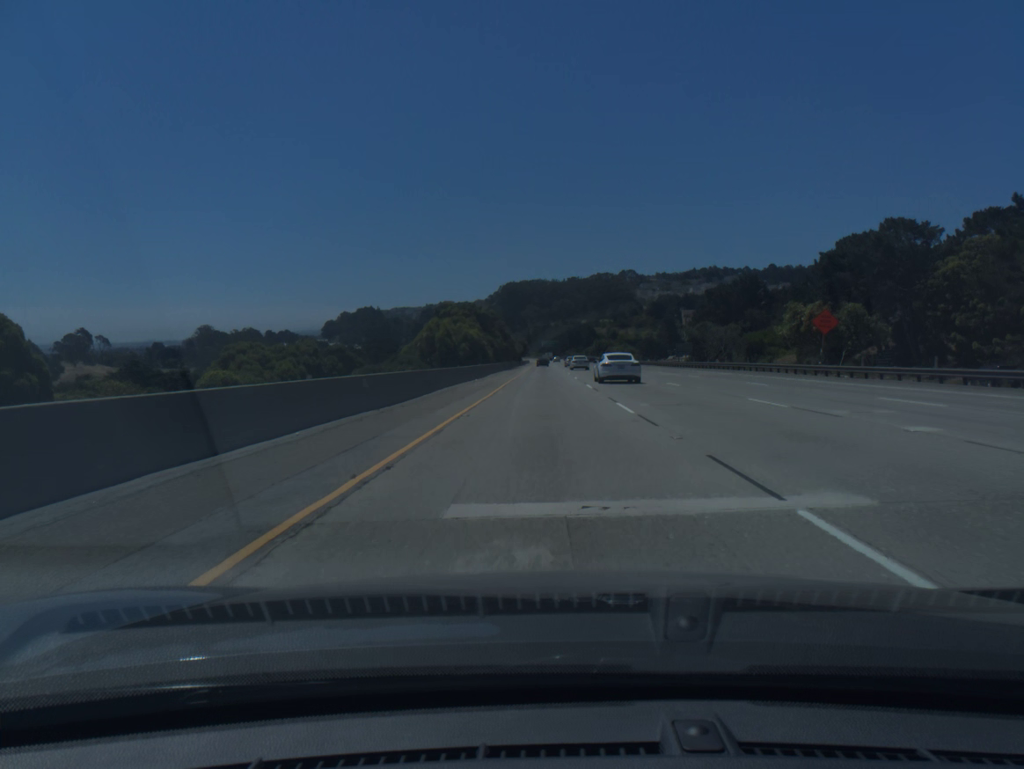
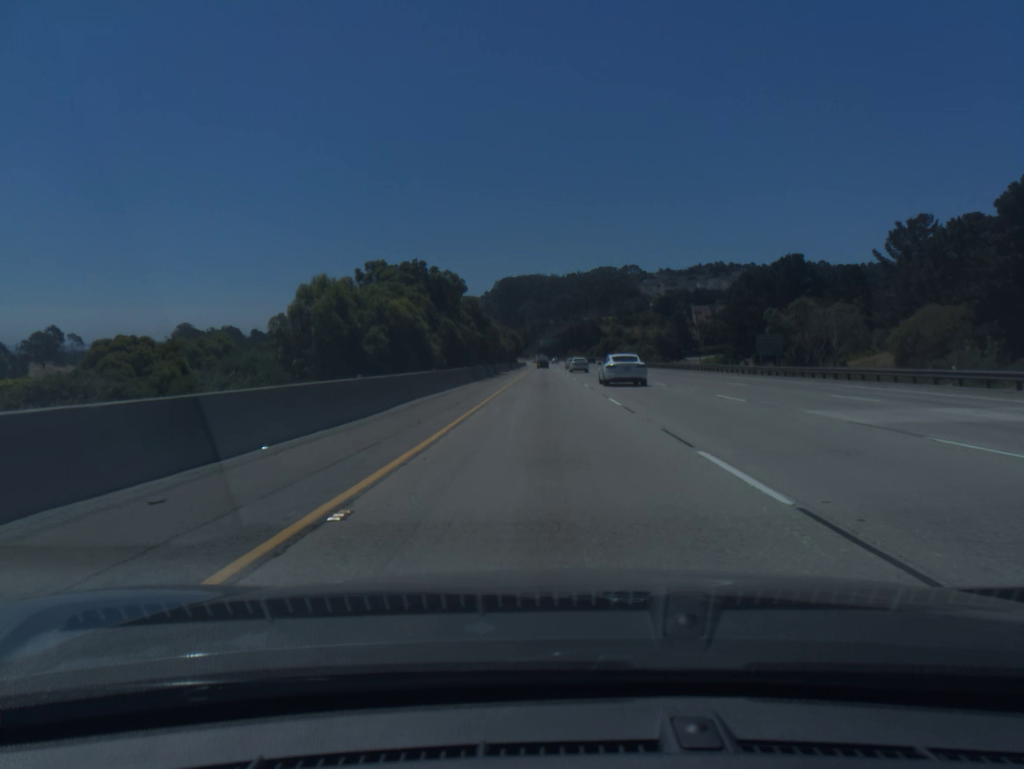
(0.0, +39.7) m; 0°
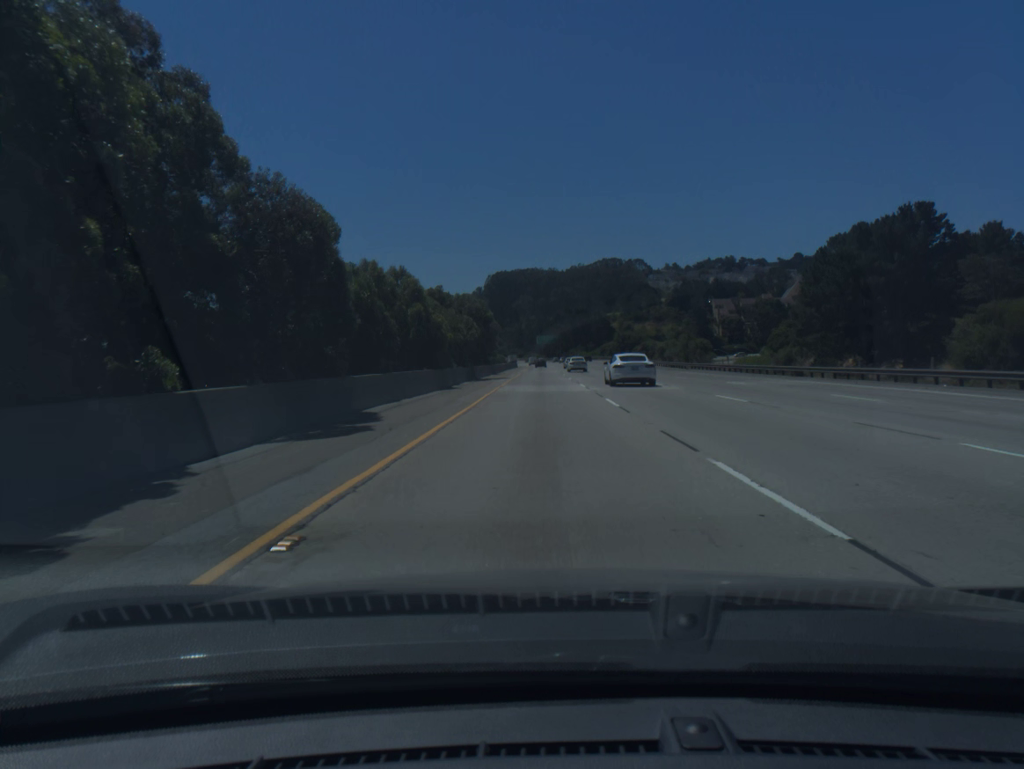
(+0.1, +59.5) m; 0°
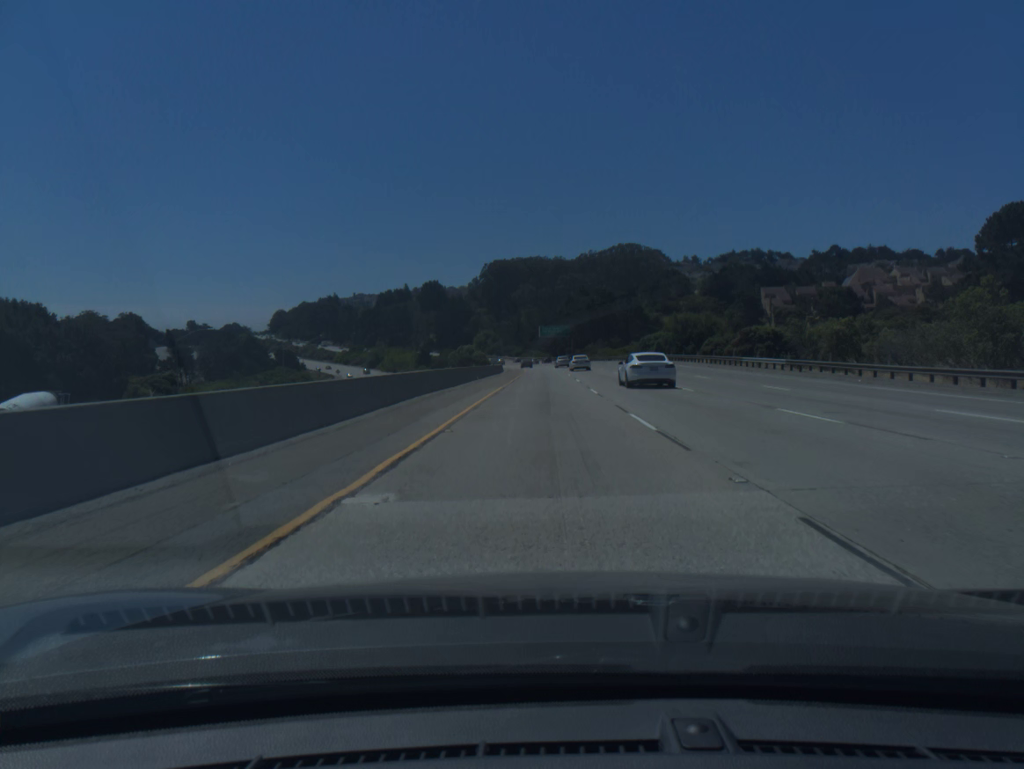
(-0.2, +79.4) m; 0°
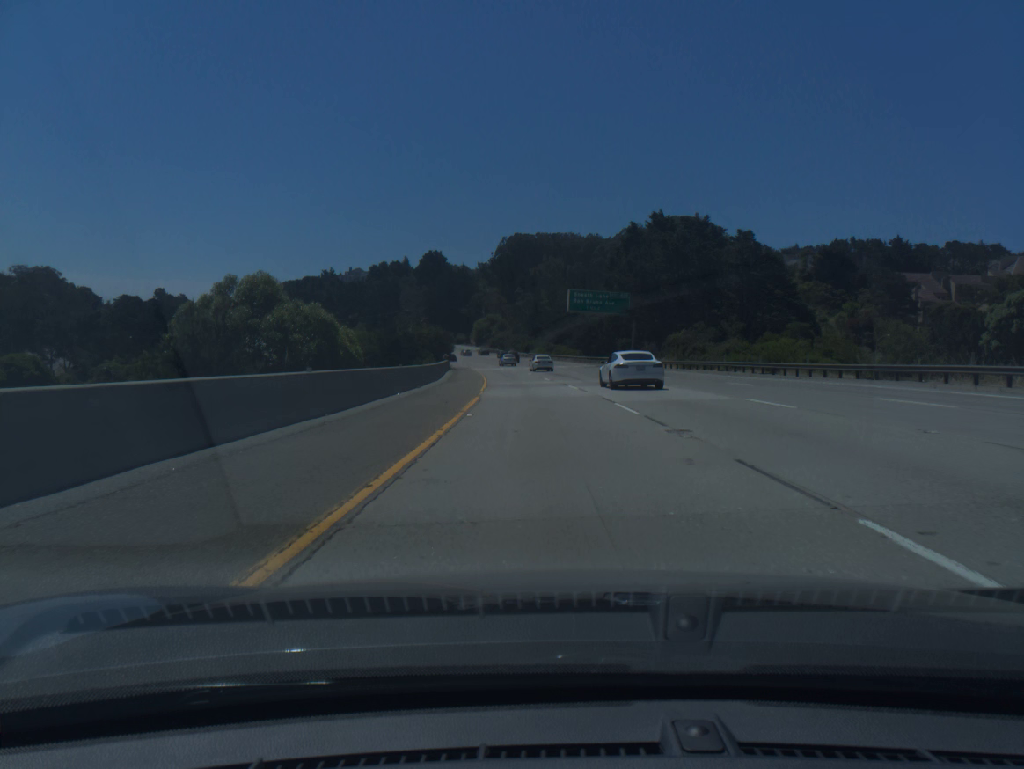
(-0.6, +99.2) m; -2°
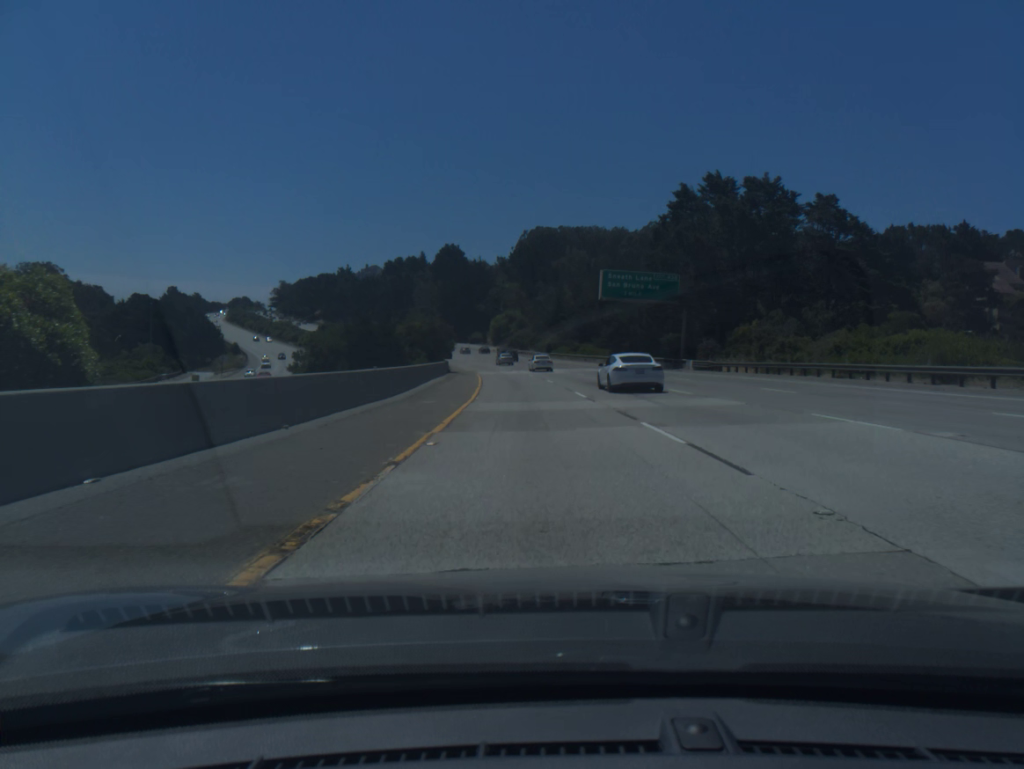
(-0.2, +19.8) m; -1°
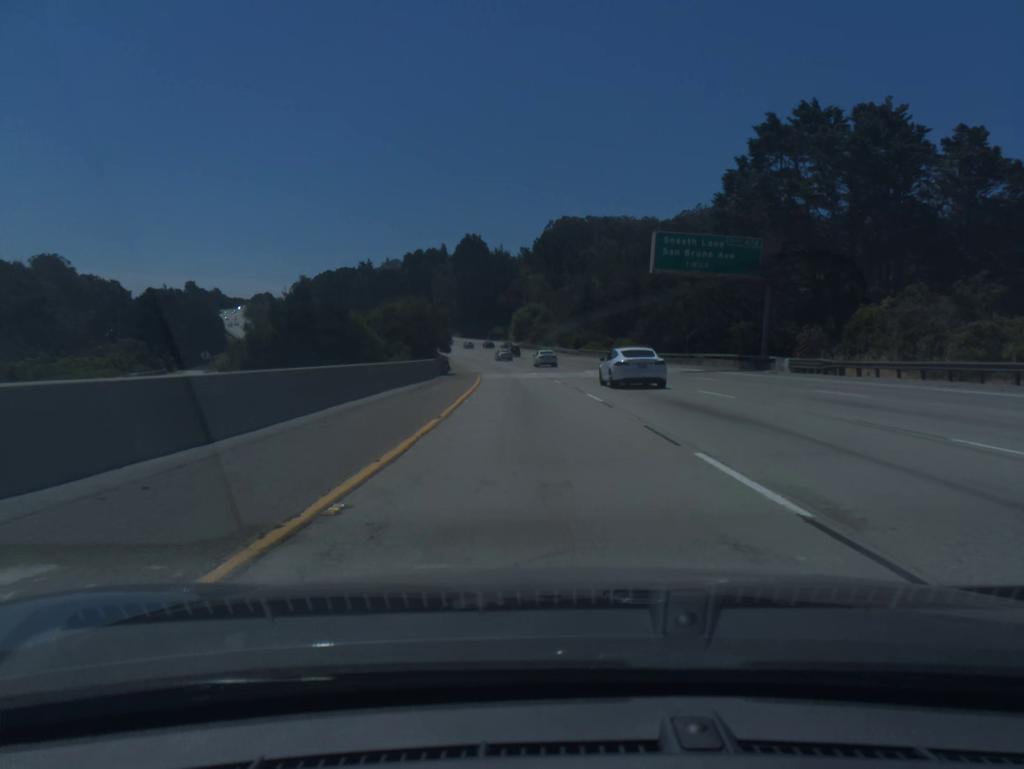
(-0.3, +19.8) m; -2°
